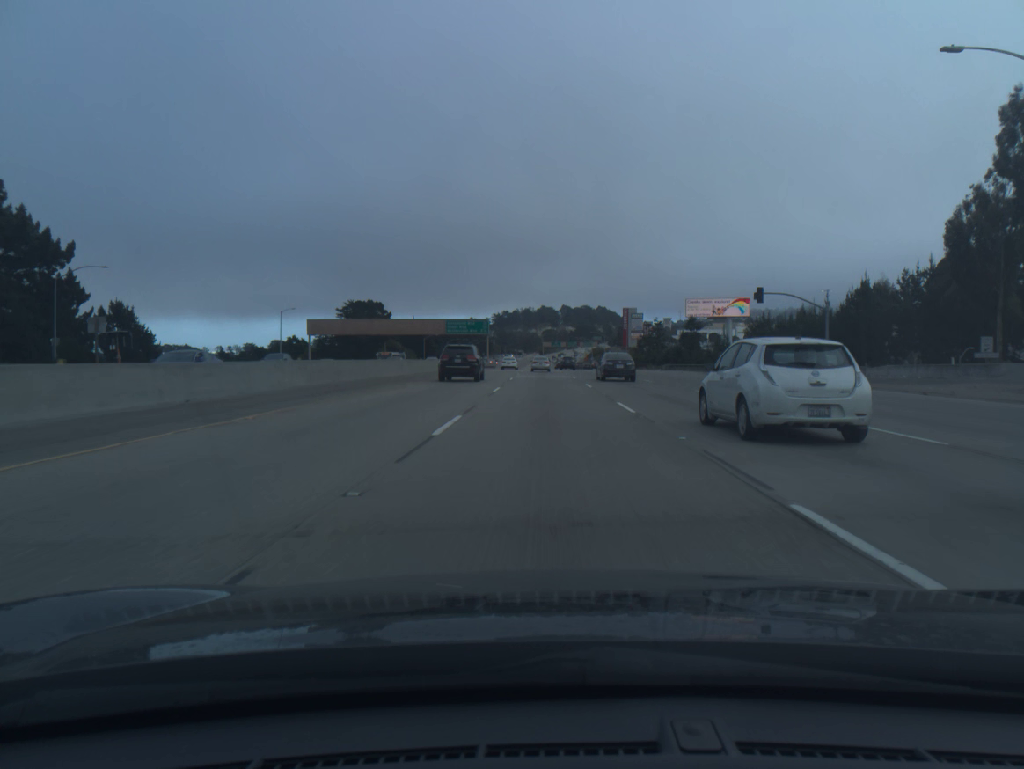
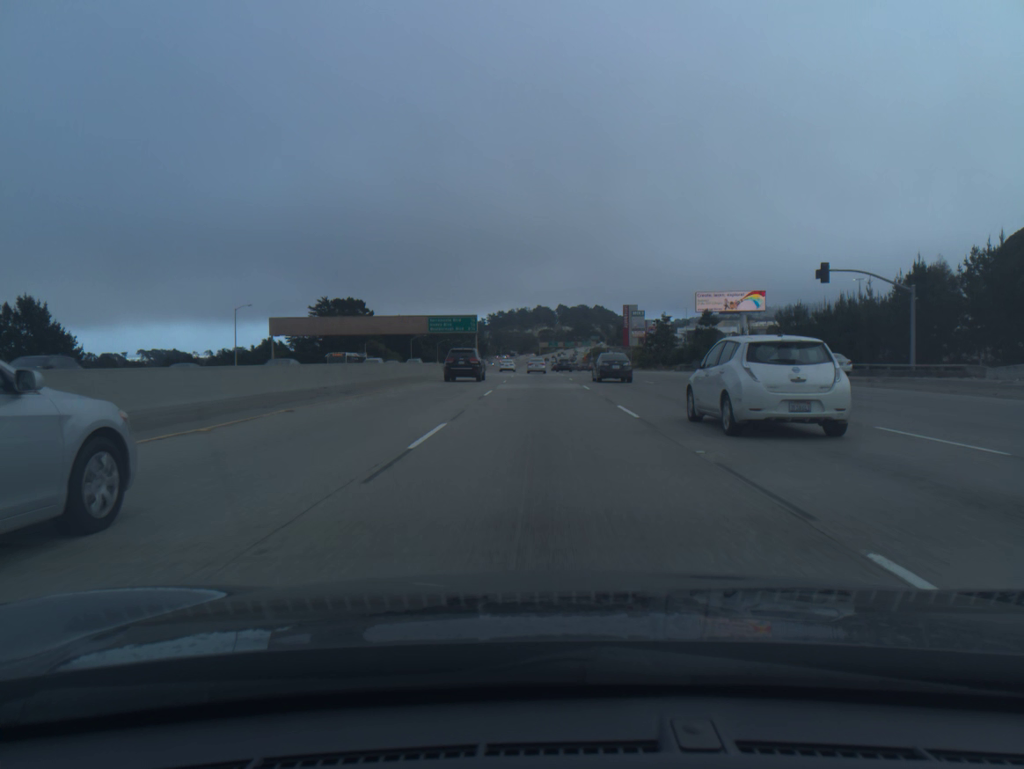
(0.0, +16.3) m; 0°
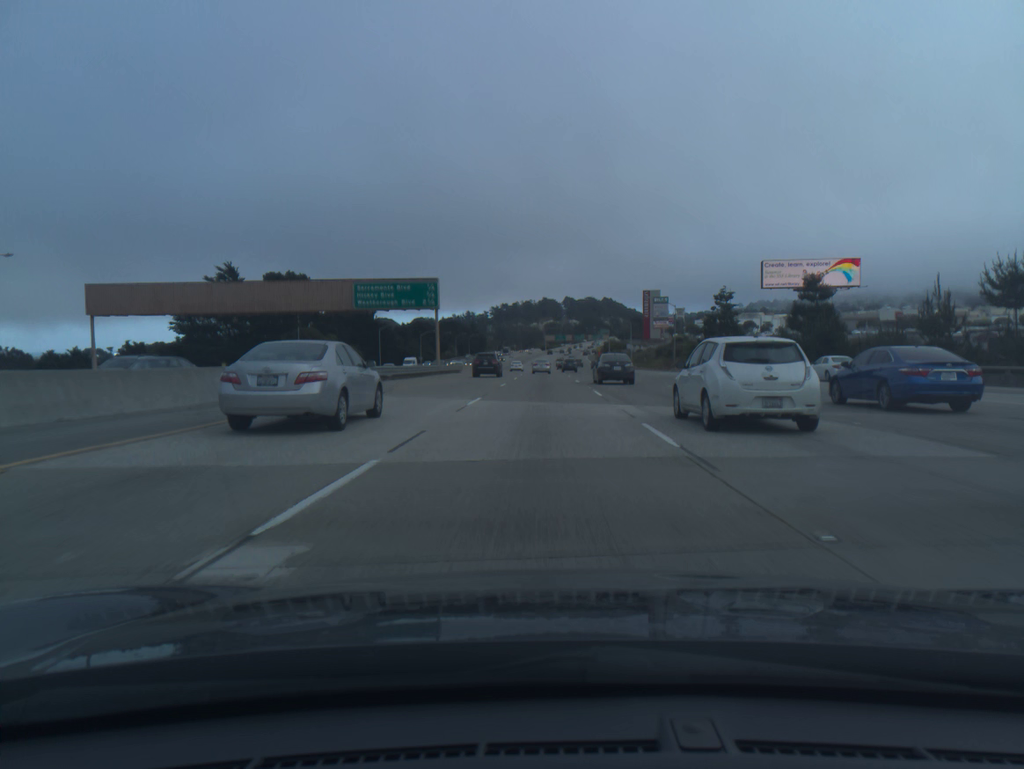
(-0.1, +48.8) m; 0°
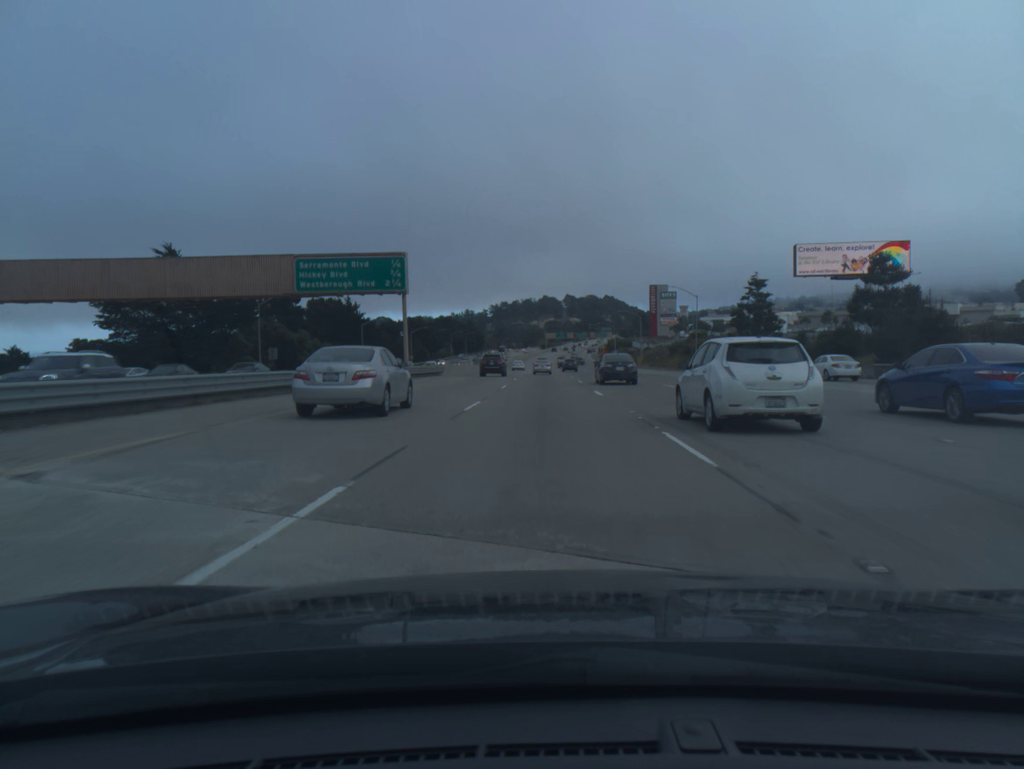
(0.0, +16.3) m; 0°
